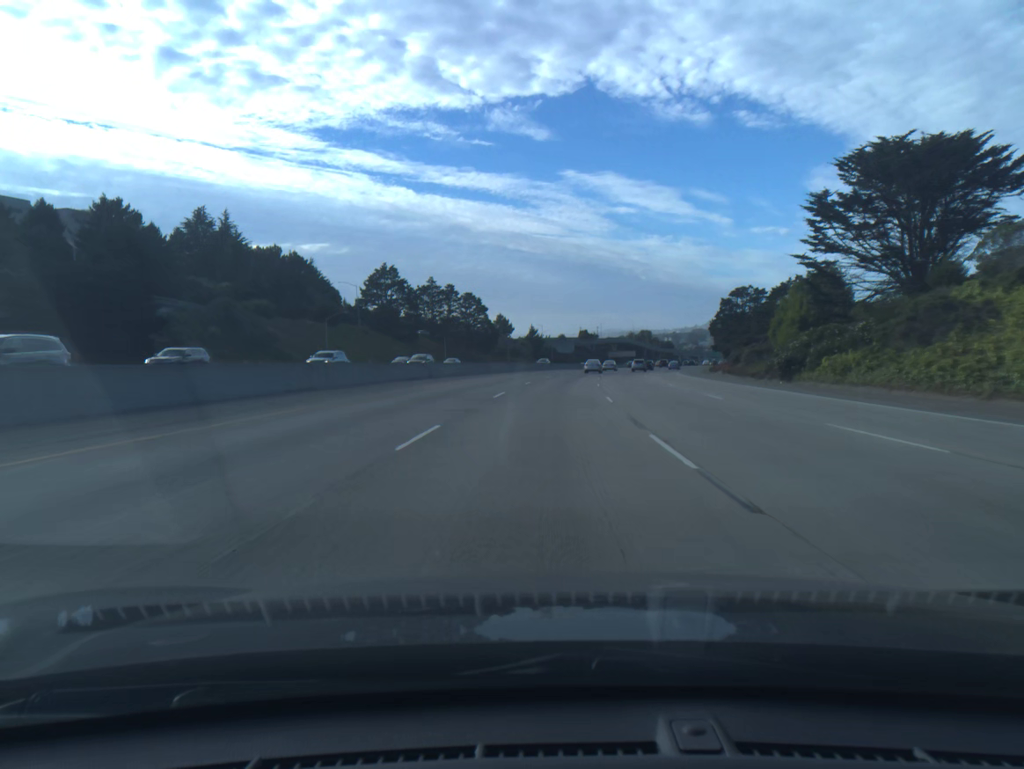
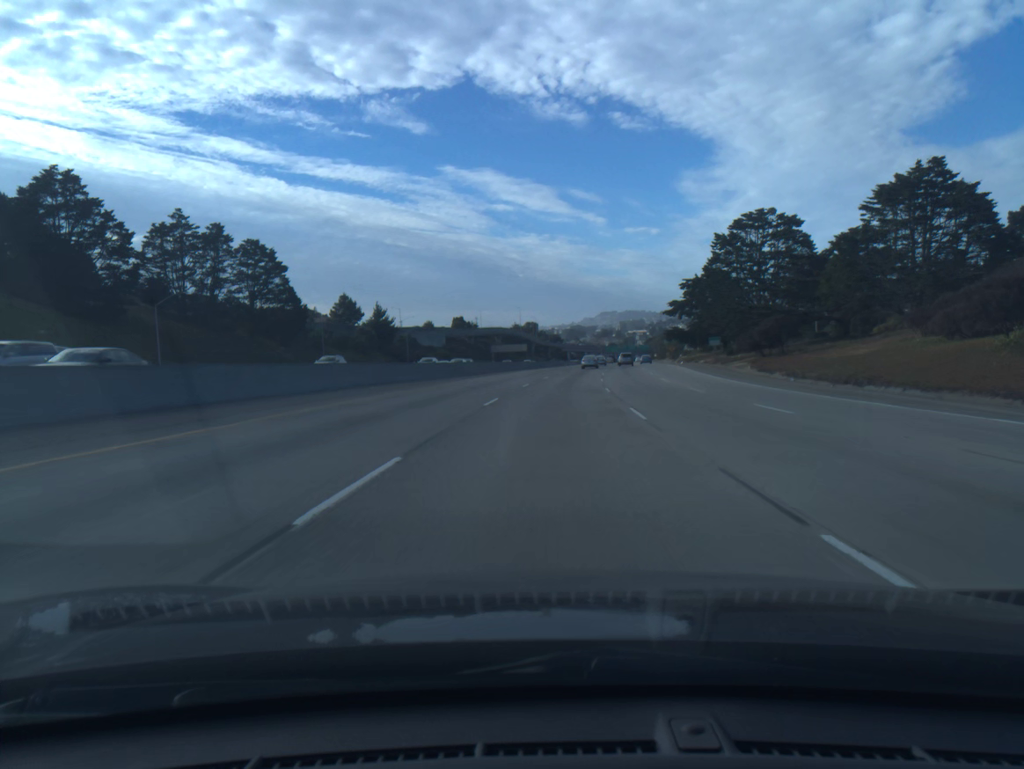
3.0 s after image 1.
(+6.5, +92.0) m; +9°
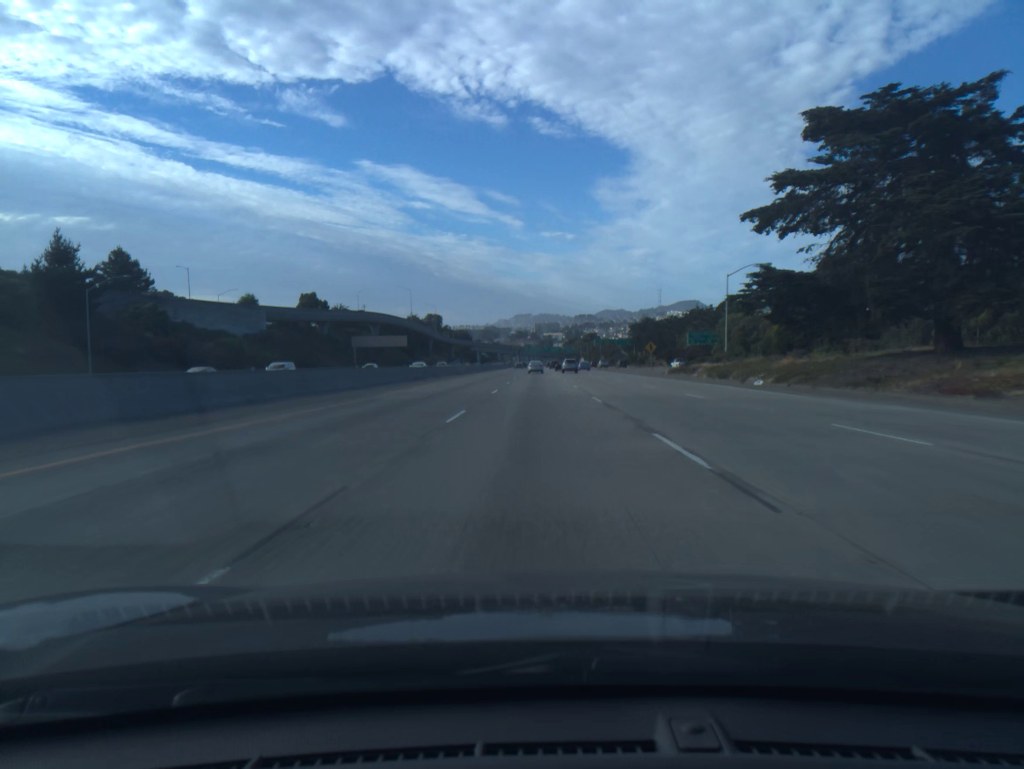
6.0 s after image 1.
(+6.2, +92.3) m; +6°
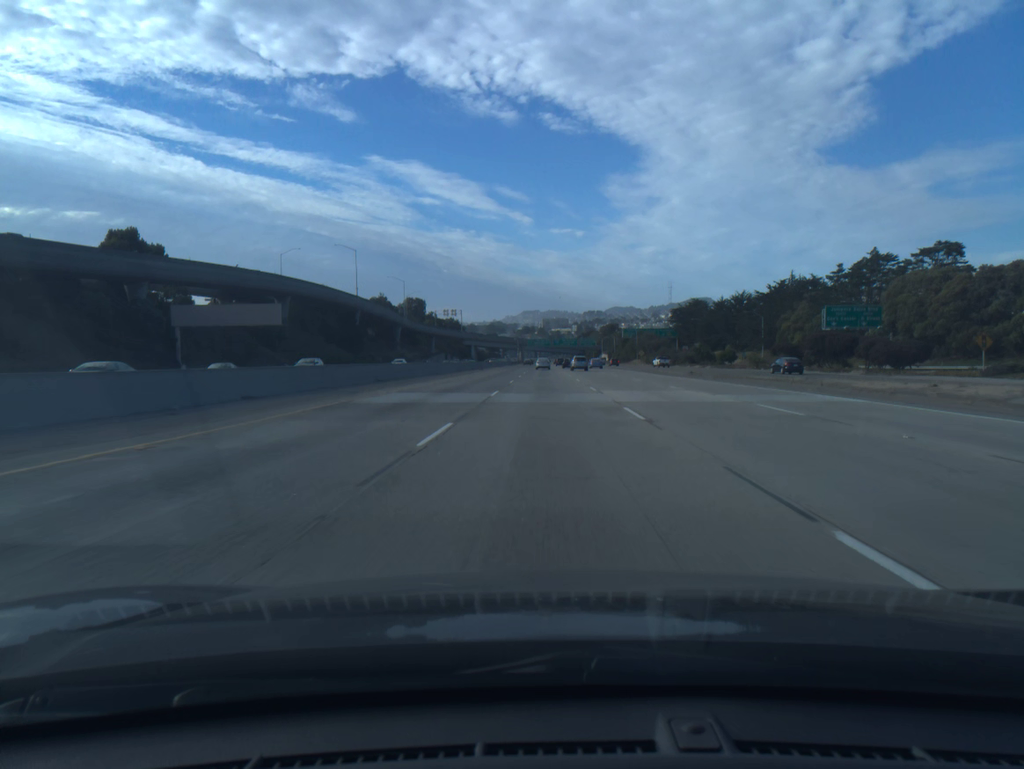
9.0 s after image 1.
(-0.5, +92.5) m; -1°
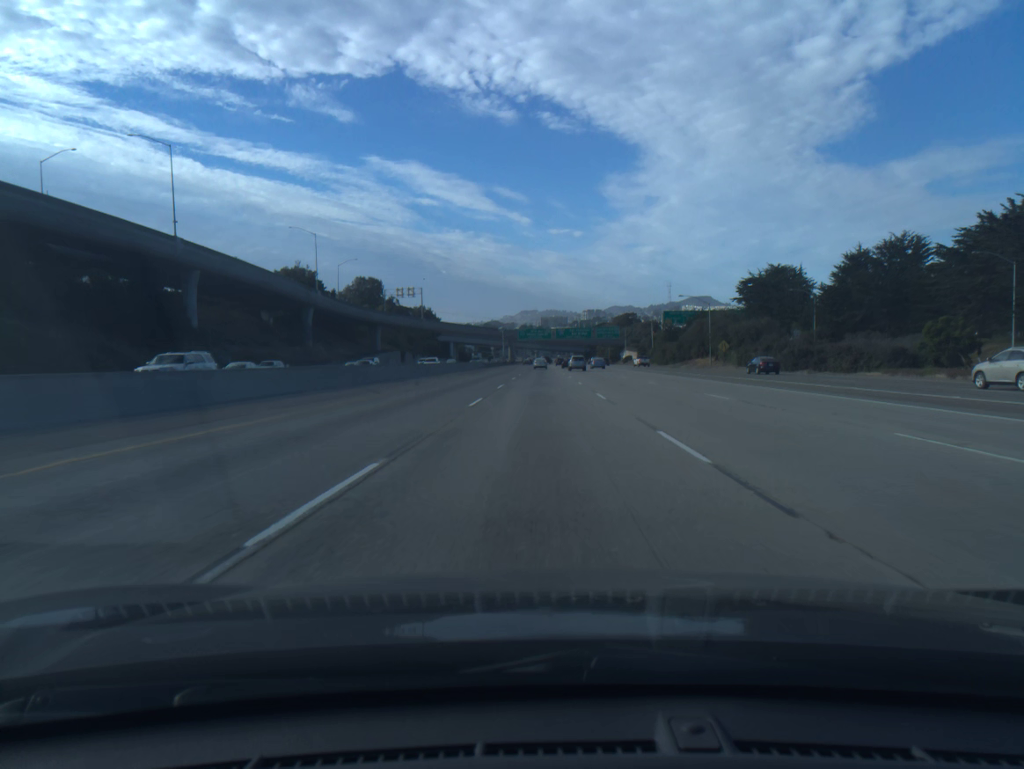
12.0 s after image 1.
(+0.4, +92.6) m; 0°
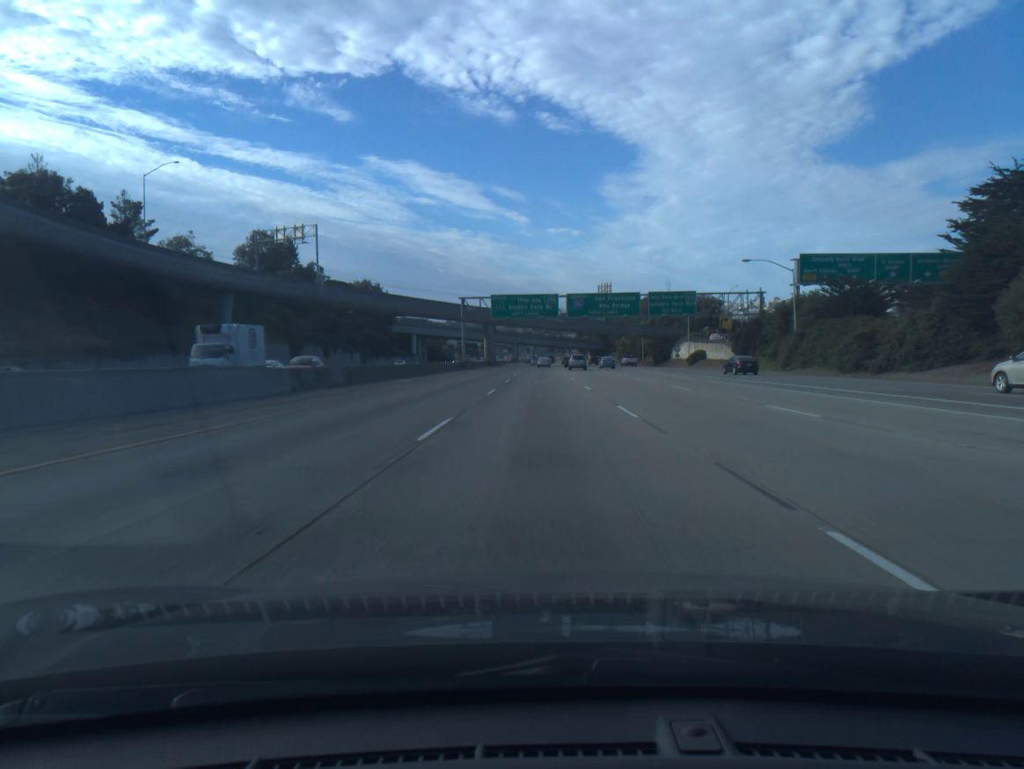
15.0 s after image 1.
(+0.1, +92.6) m; 0°
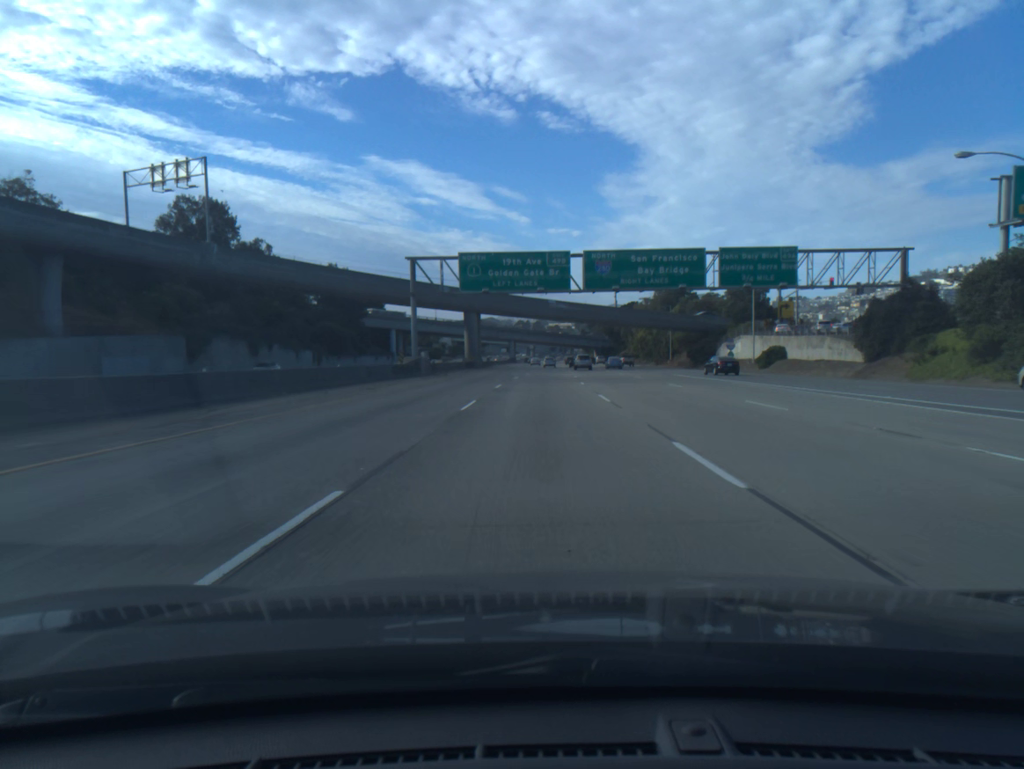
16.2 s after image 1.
(0.0, +37.0) m; 0°
